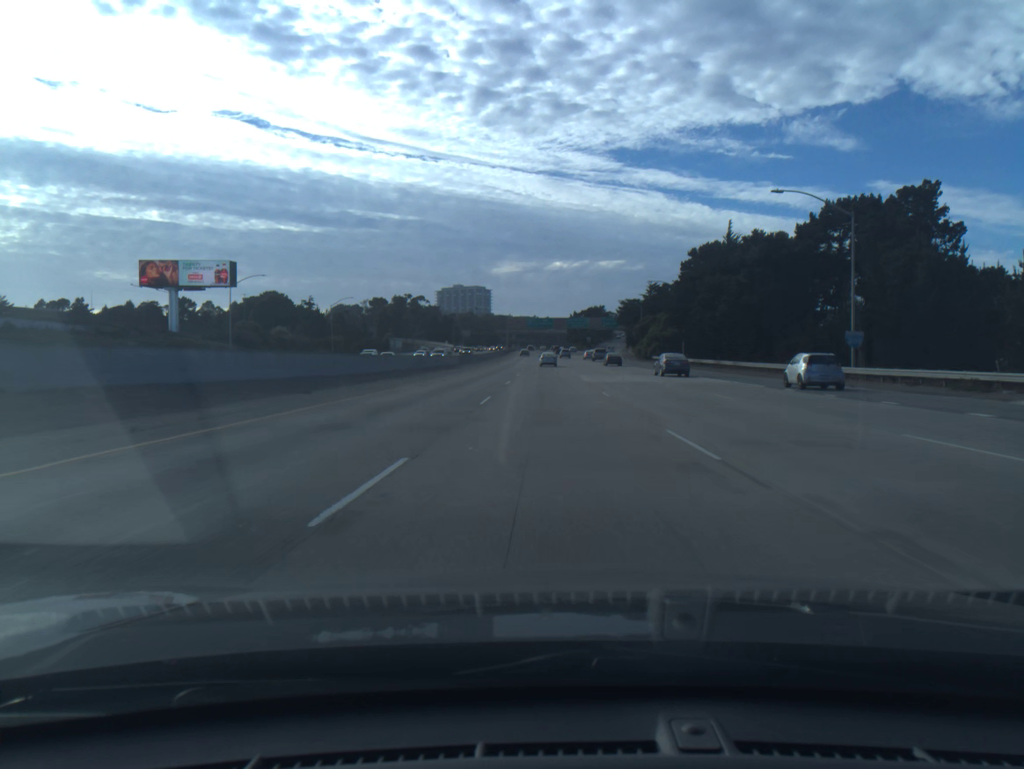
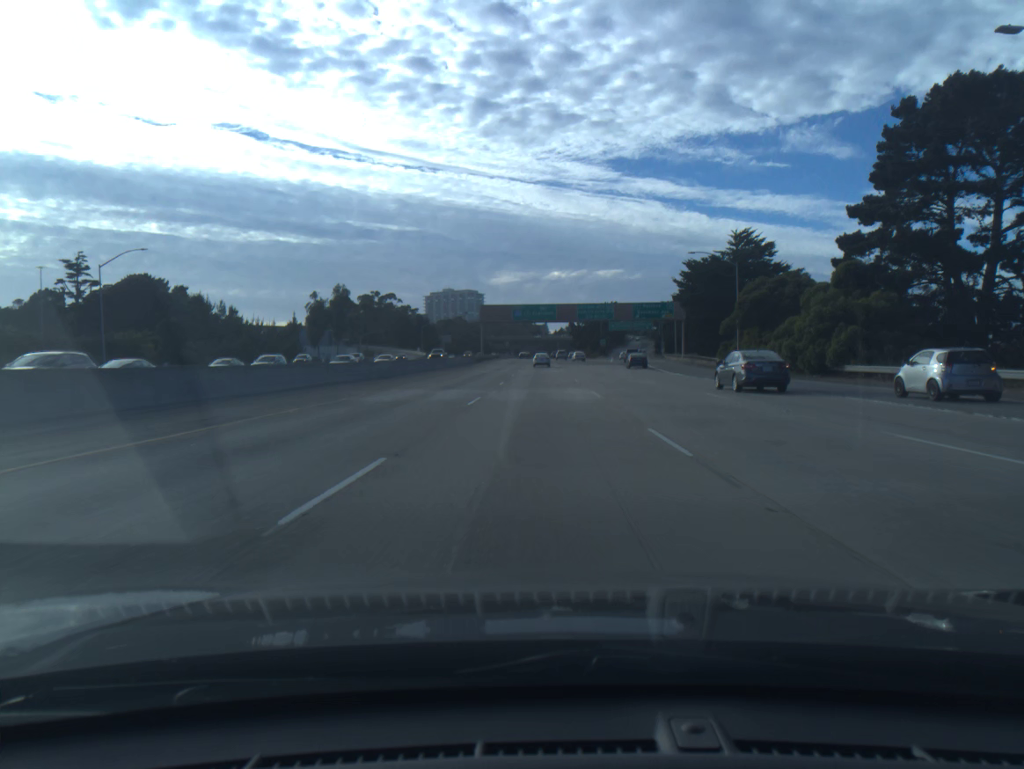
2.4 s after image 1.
(+0.4, +73.1) m; 0°
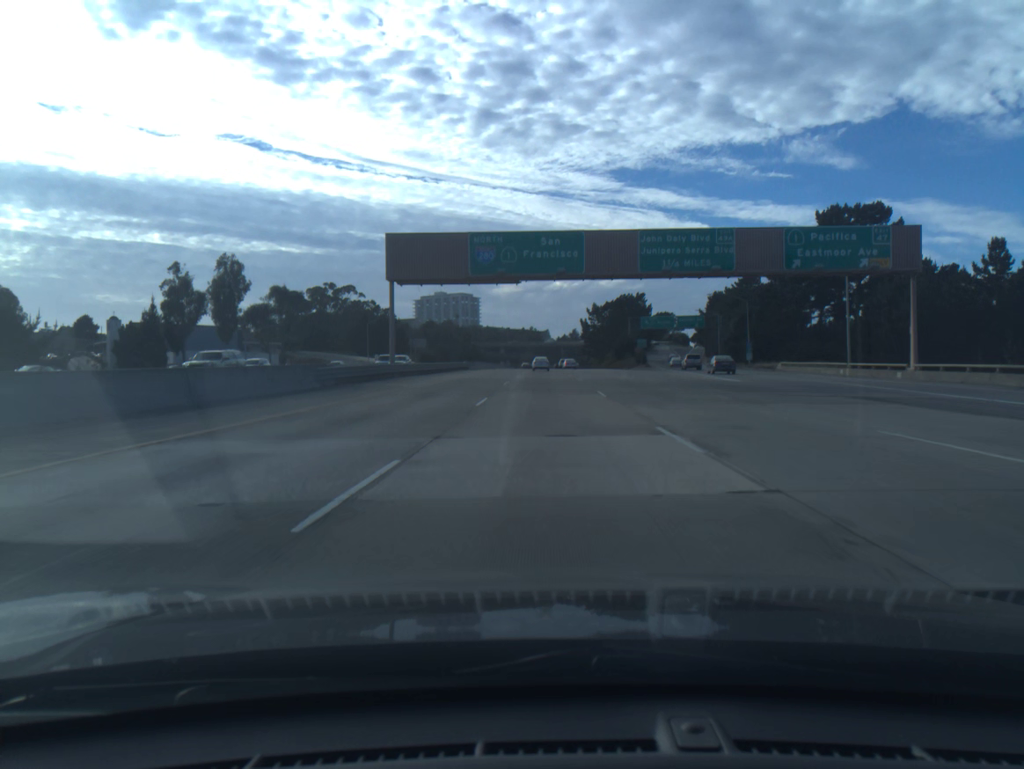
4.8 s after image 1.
(-0.2, +72.9) m; 0°
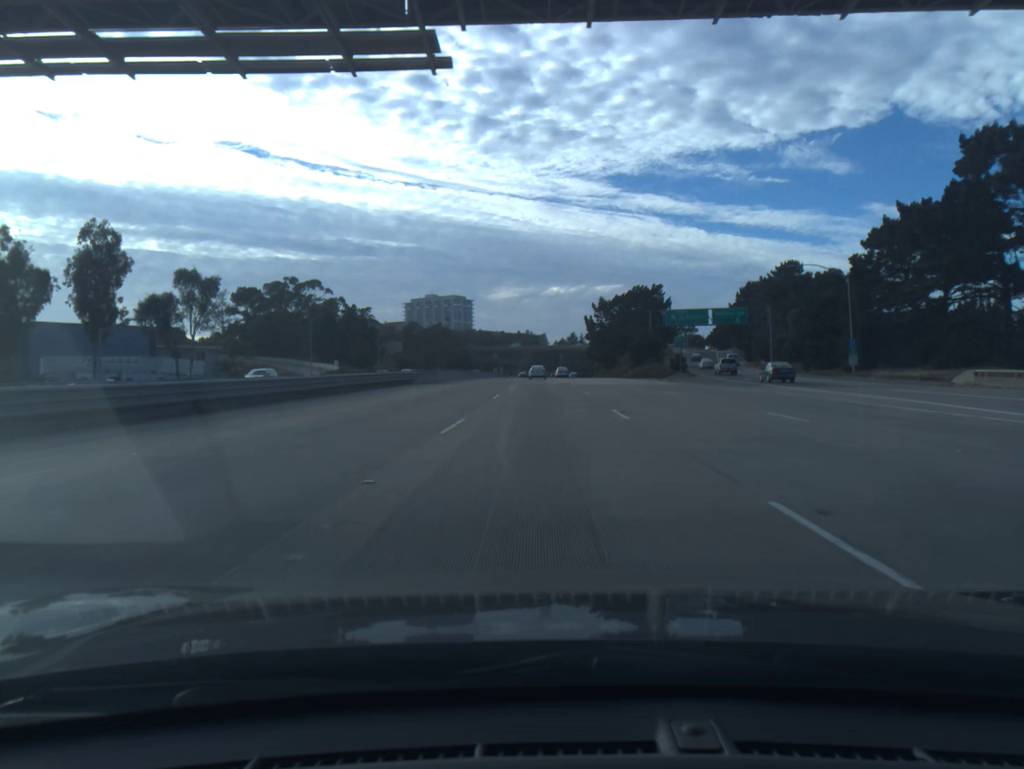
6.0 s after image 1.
(+0.1, +36.2) m; 0°
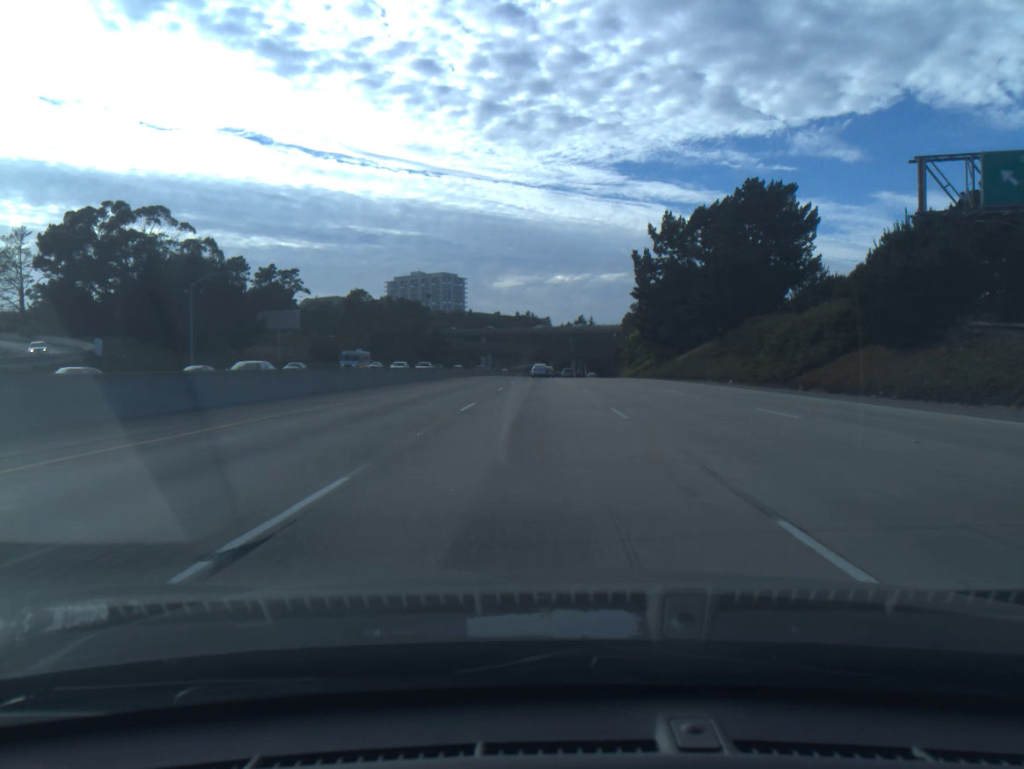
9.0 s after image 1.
(0.0, +90.5) m; 0°
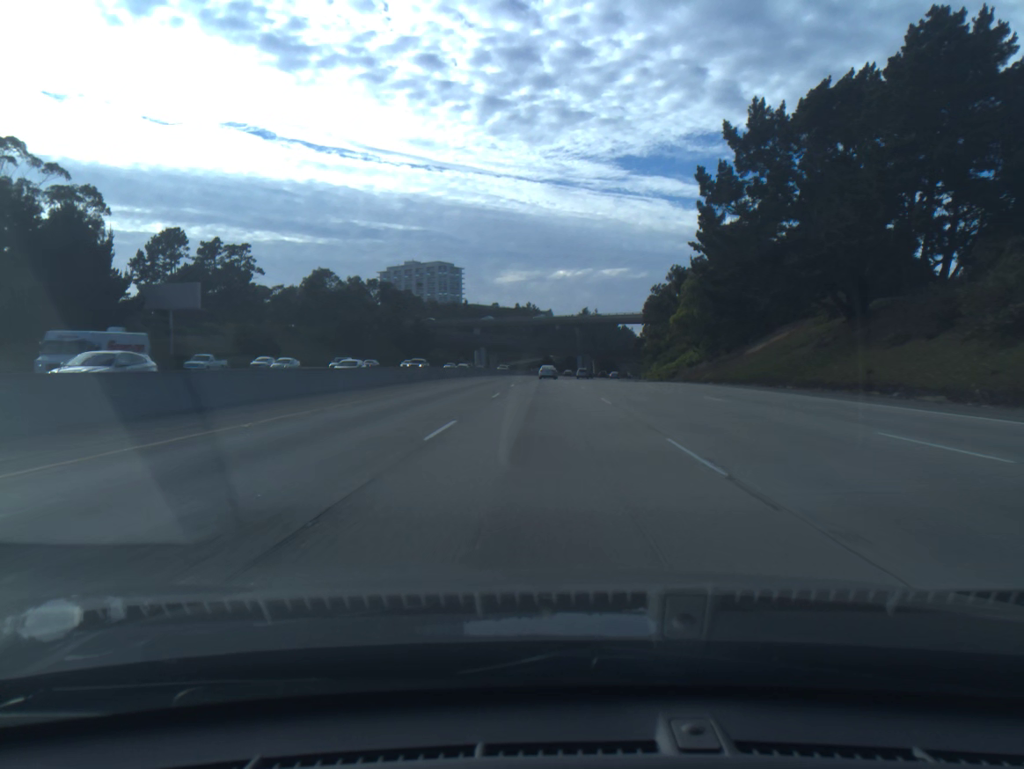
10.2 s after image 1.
(-0.1, +36.4) m; 0°
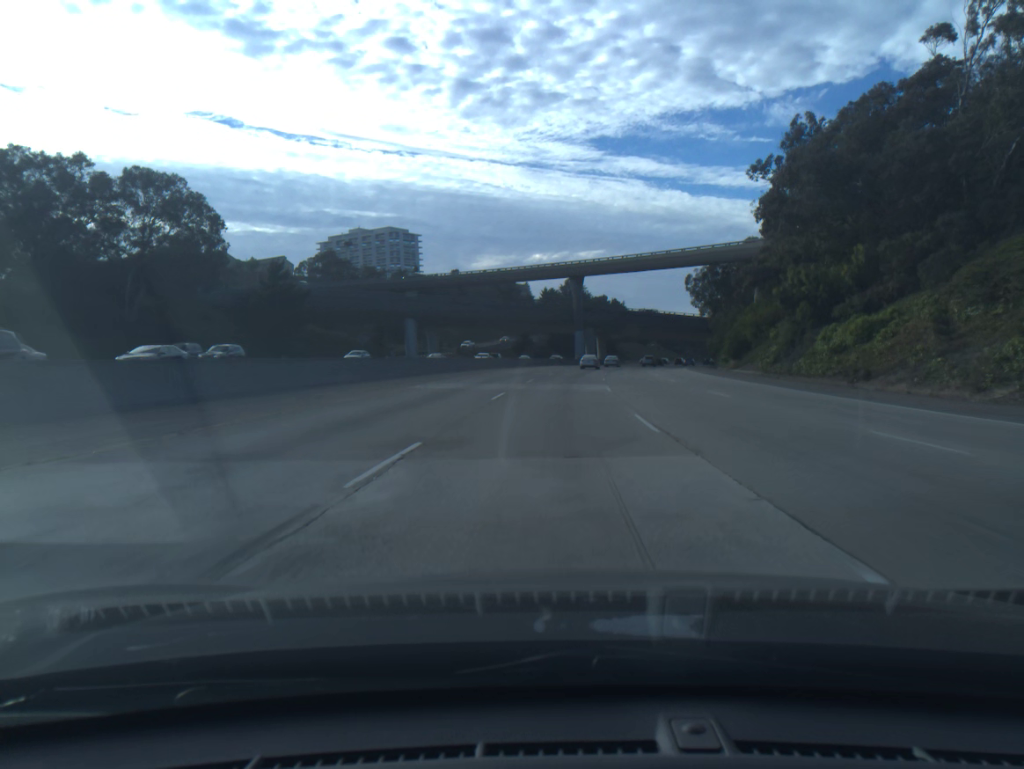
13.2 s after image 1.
(+0.7, +91.9) m; +2°
